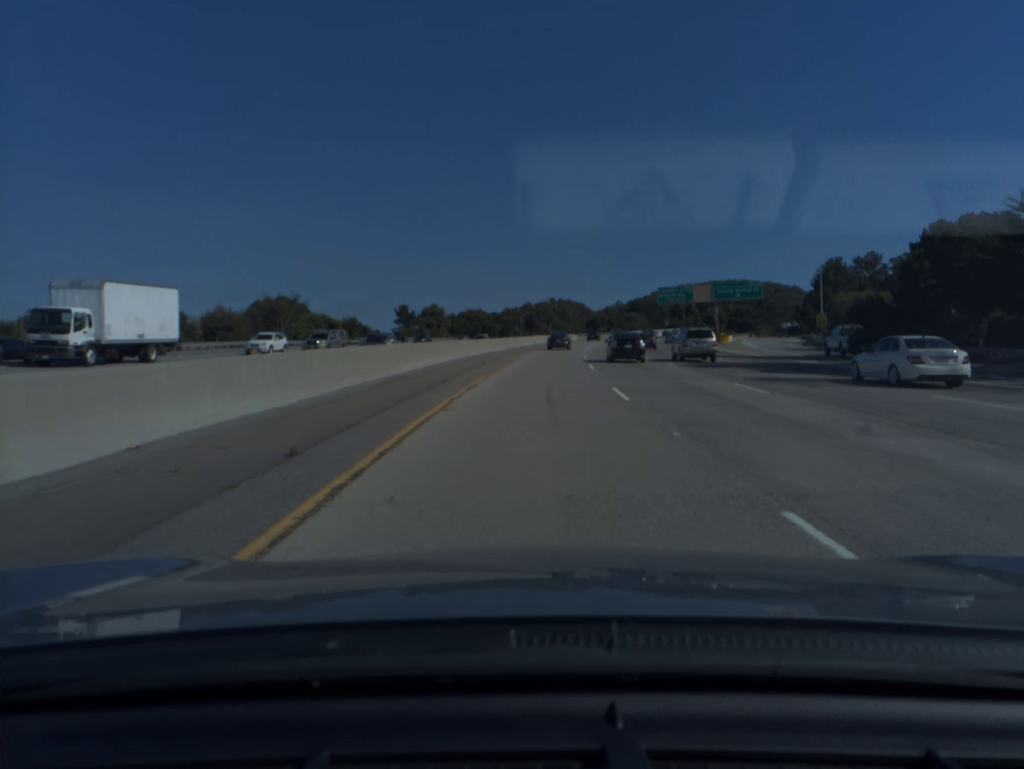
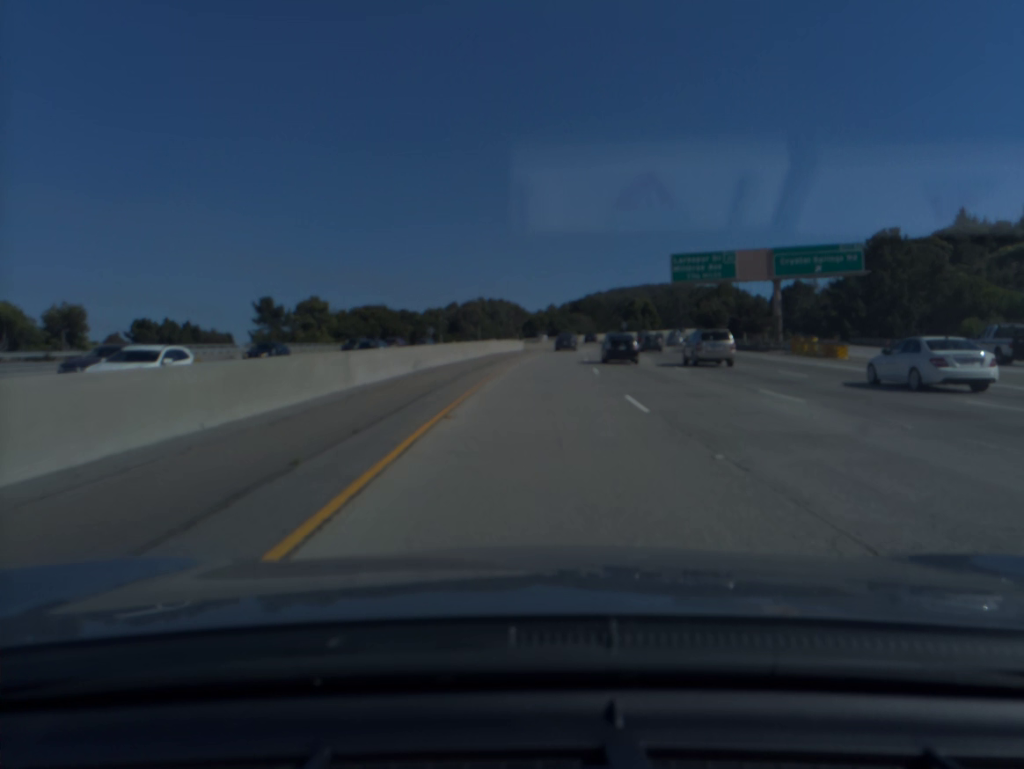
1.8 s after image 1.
(+2.2, +59.3) m; +5°
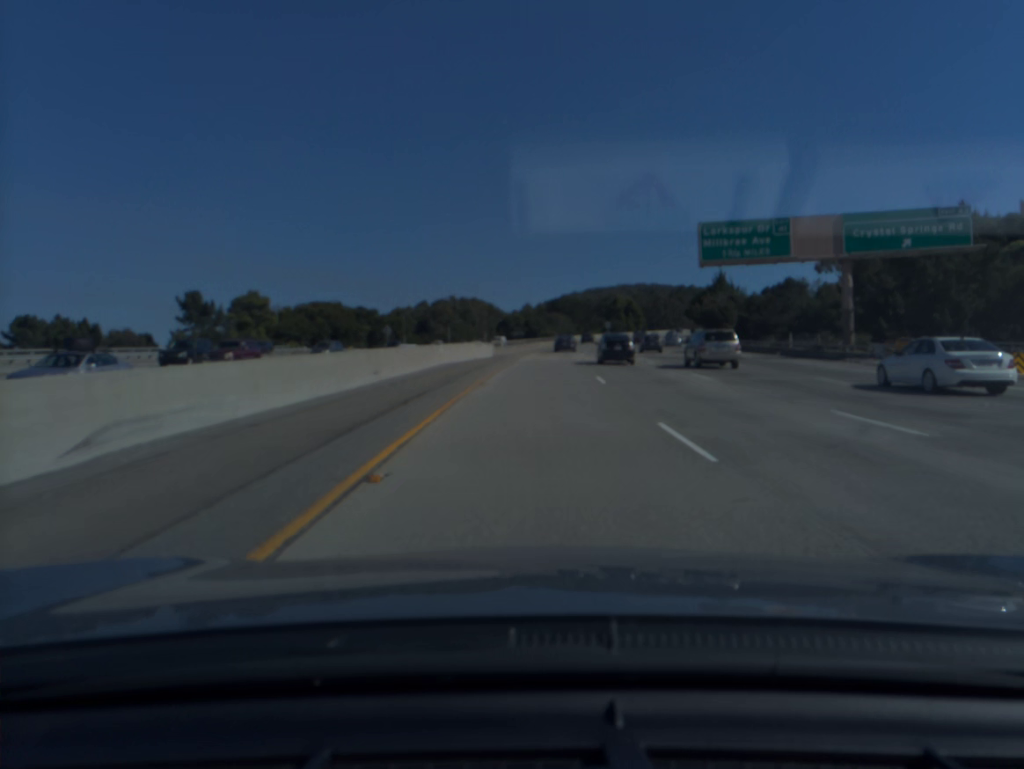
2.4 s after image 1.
(+0.3, +19.9) m; +2°
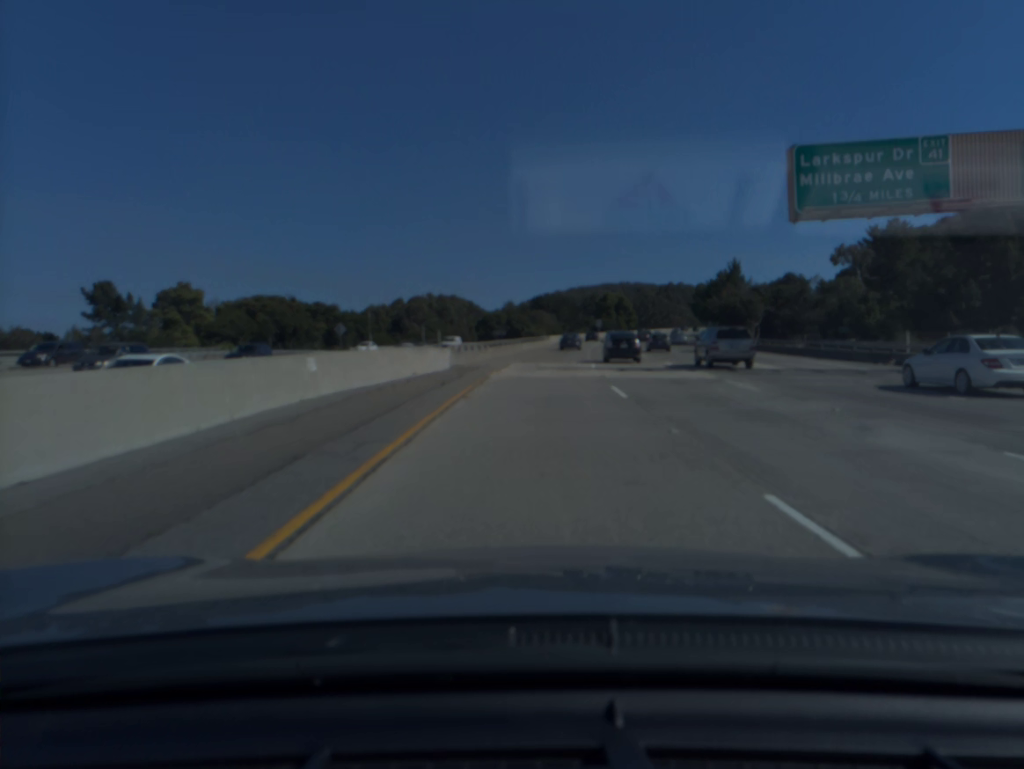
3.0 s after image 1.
(+0.2, +19.9) m; +1°
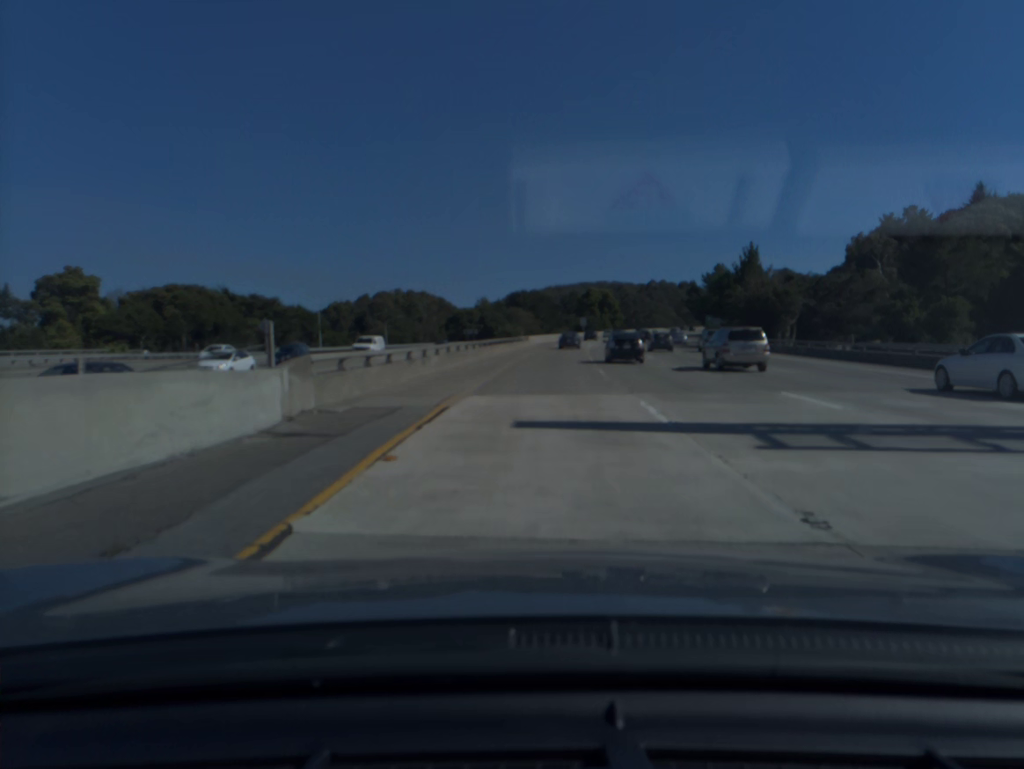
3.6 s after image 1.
(+0.3, +19.9) m; +2°
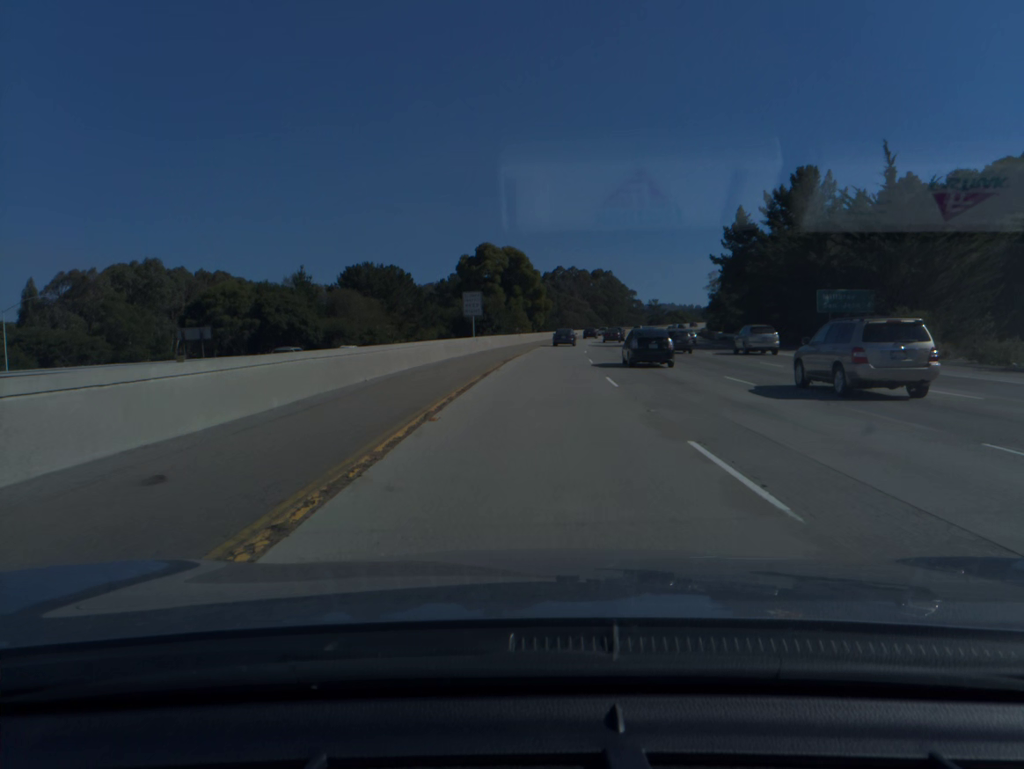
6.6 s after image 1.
(+7.4, +99.6) m; +9°
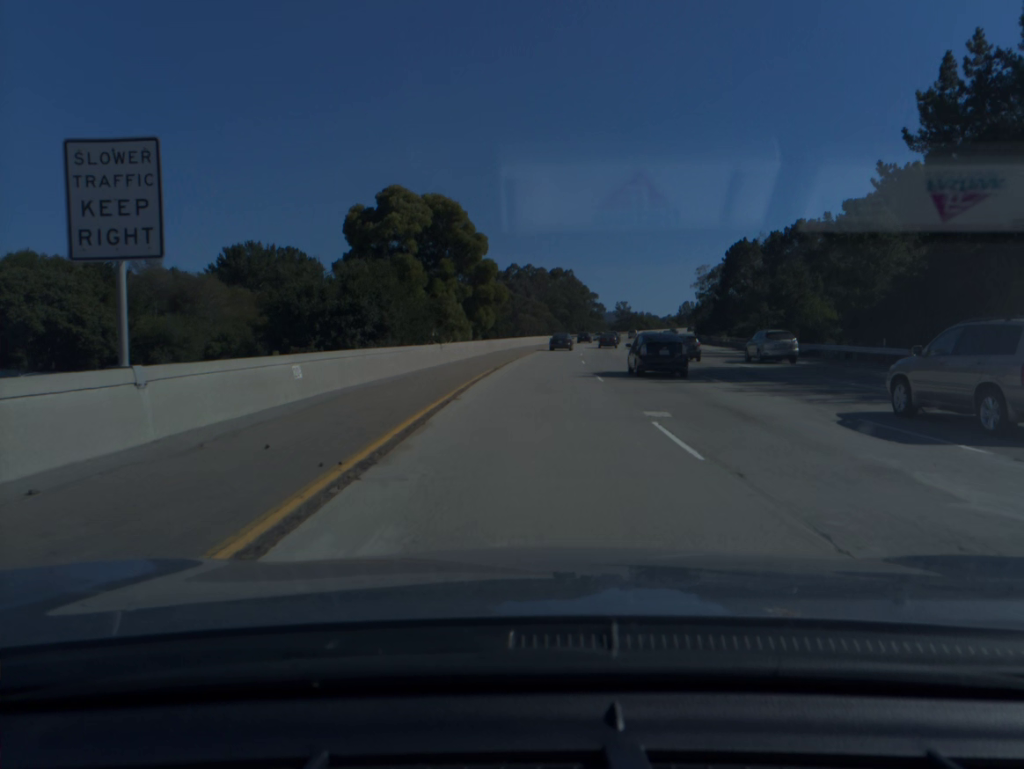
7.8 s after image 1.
(+1.0, +40.1) m; +3°
